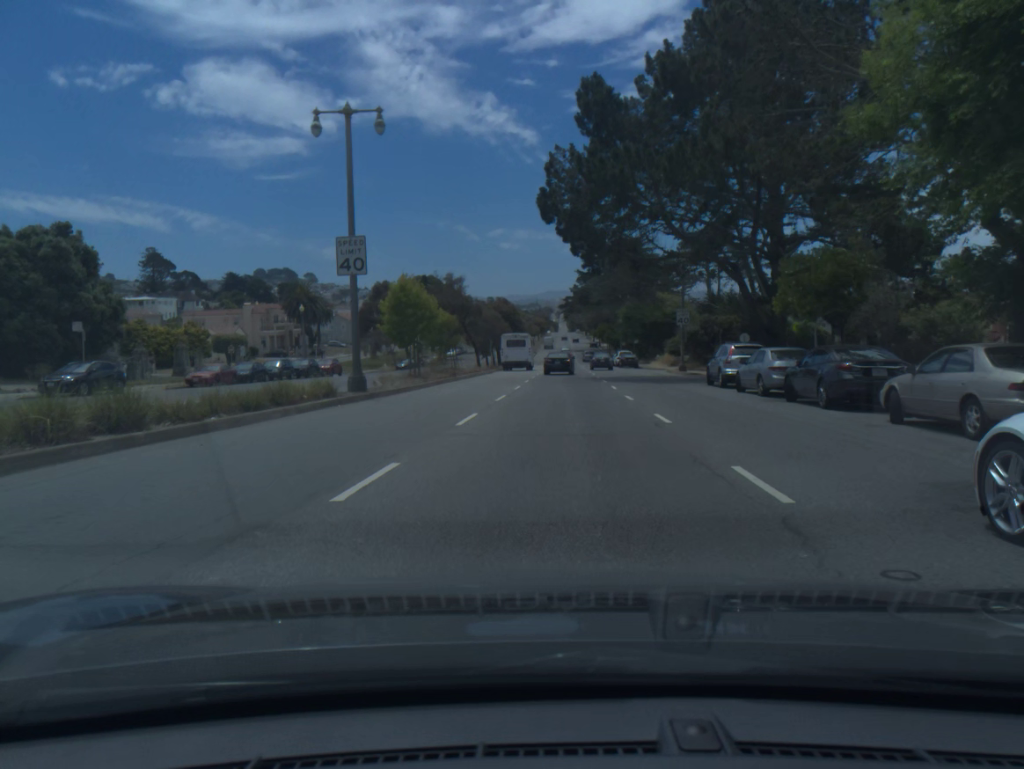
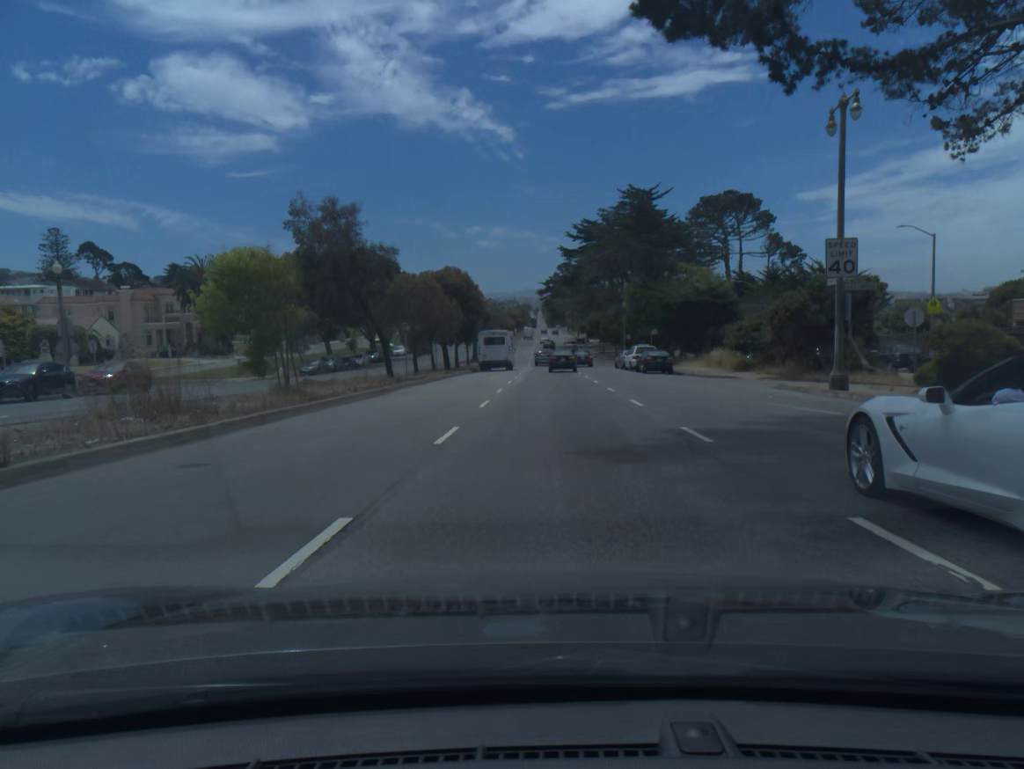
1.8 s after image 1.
(+0.5, +32.6) m; +2°
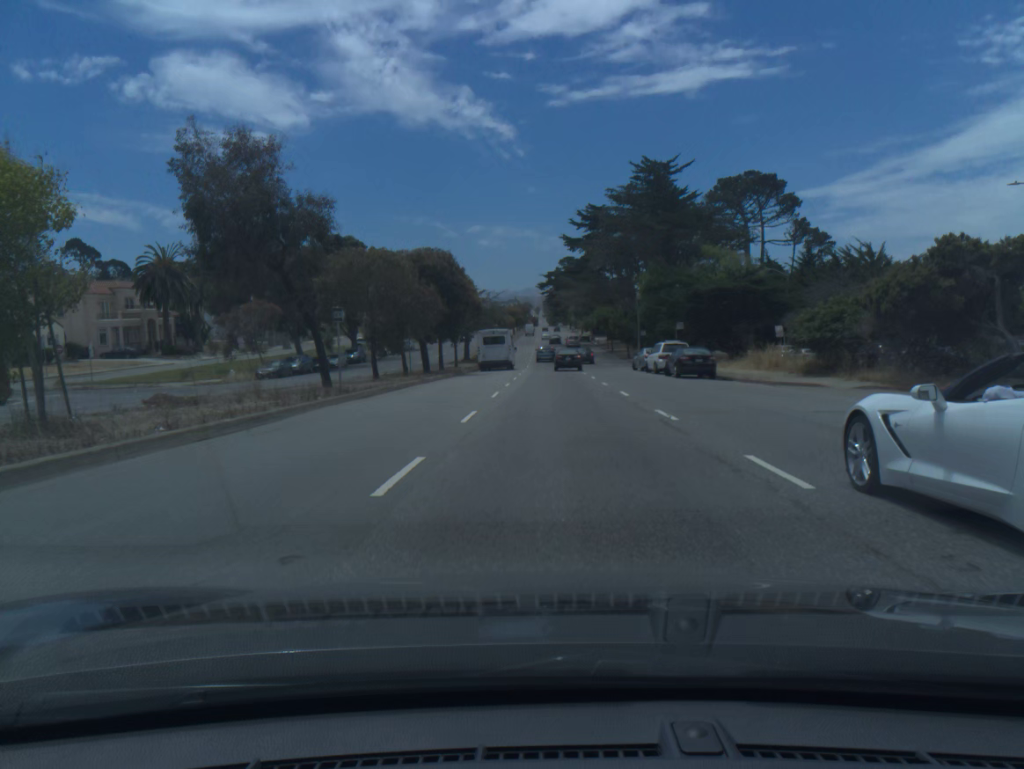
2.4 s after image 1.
(0.0, +11.2) m; 0°
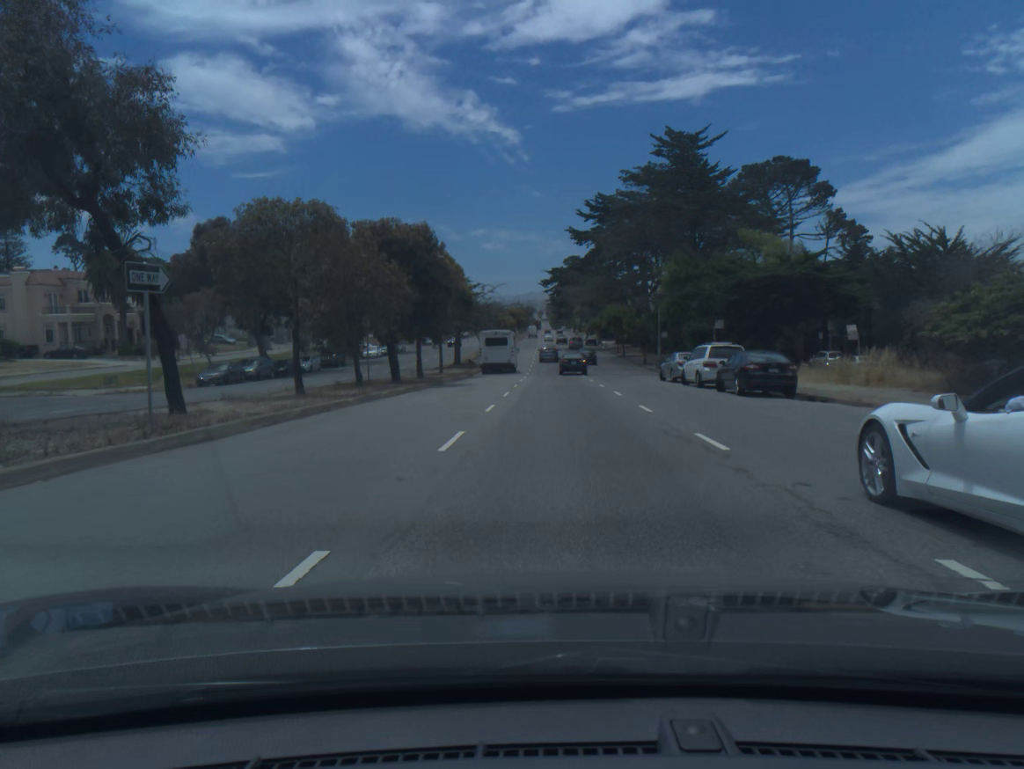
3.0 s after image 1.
(0.0, +11.3) m; 0°
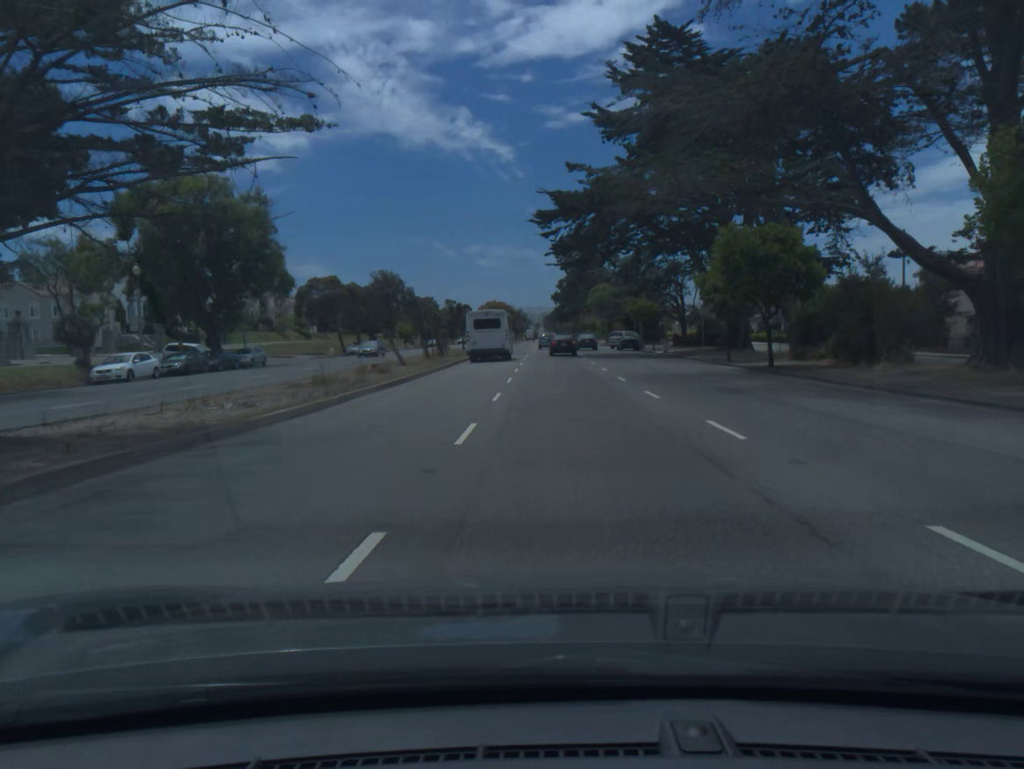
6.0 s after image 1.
(+0.2, +57.6) m; +1°
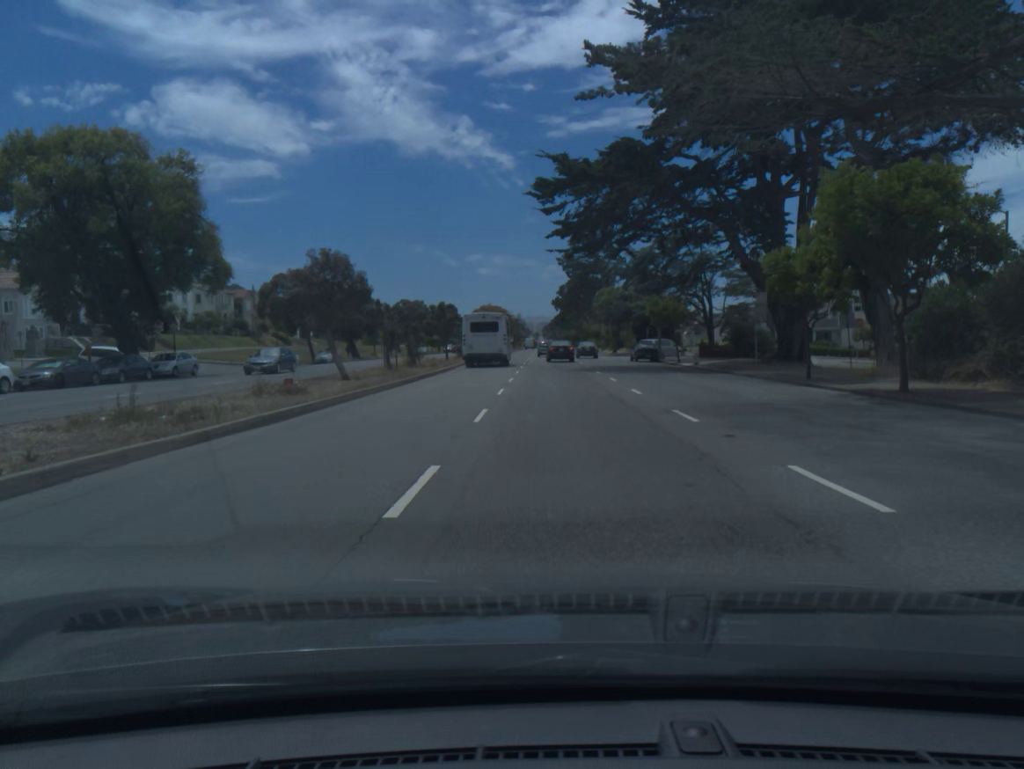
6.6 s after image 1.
(0.0, +11.7) m; 0°
